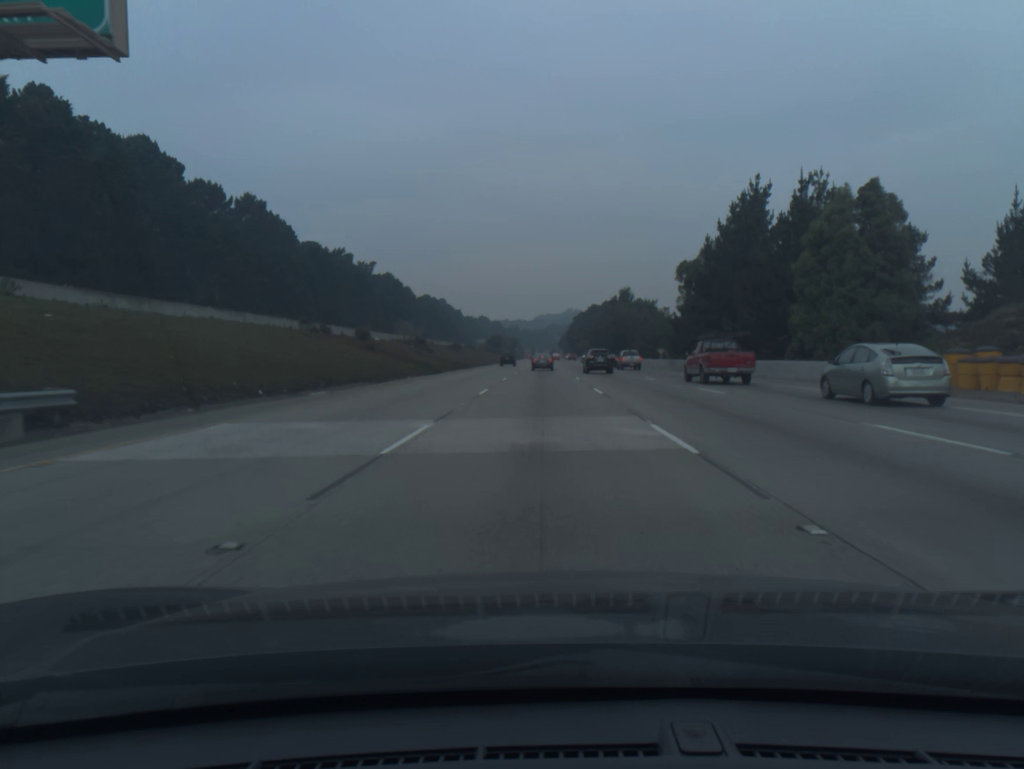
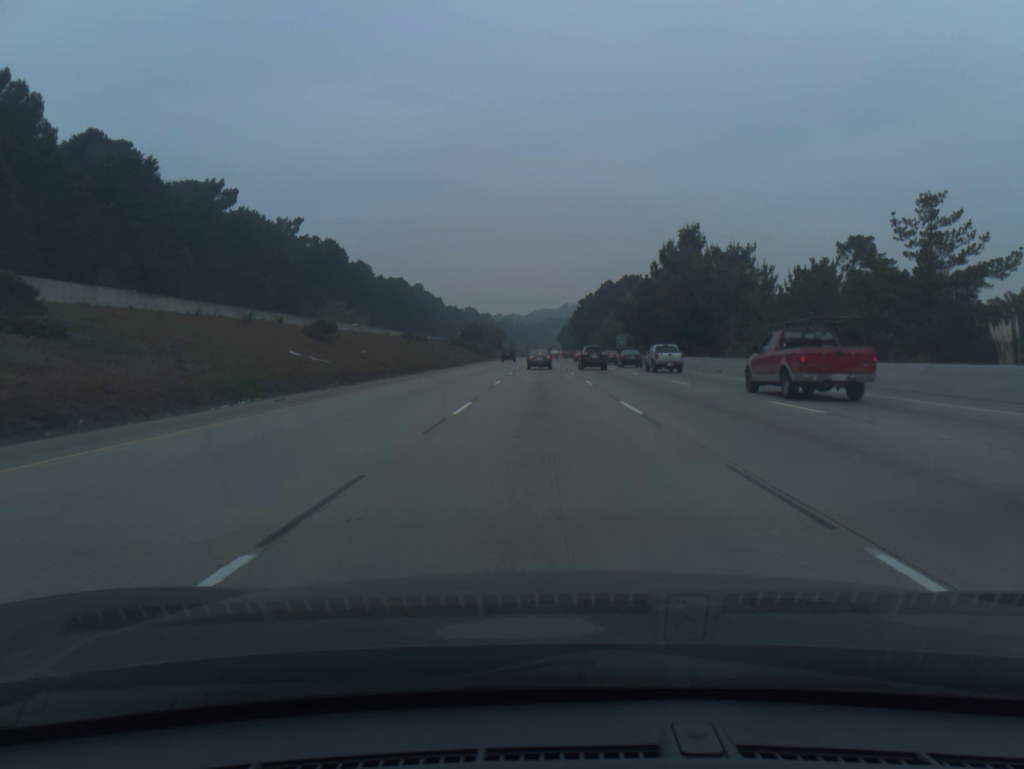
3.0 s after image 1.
(-0.1, +81.6) m; 0°
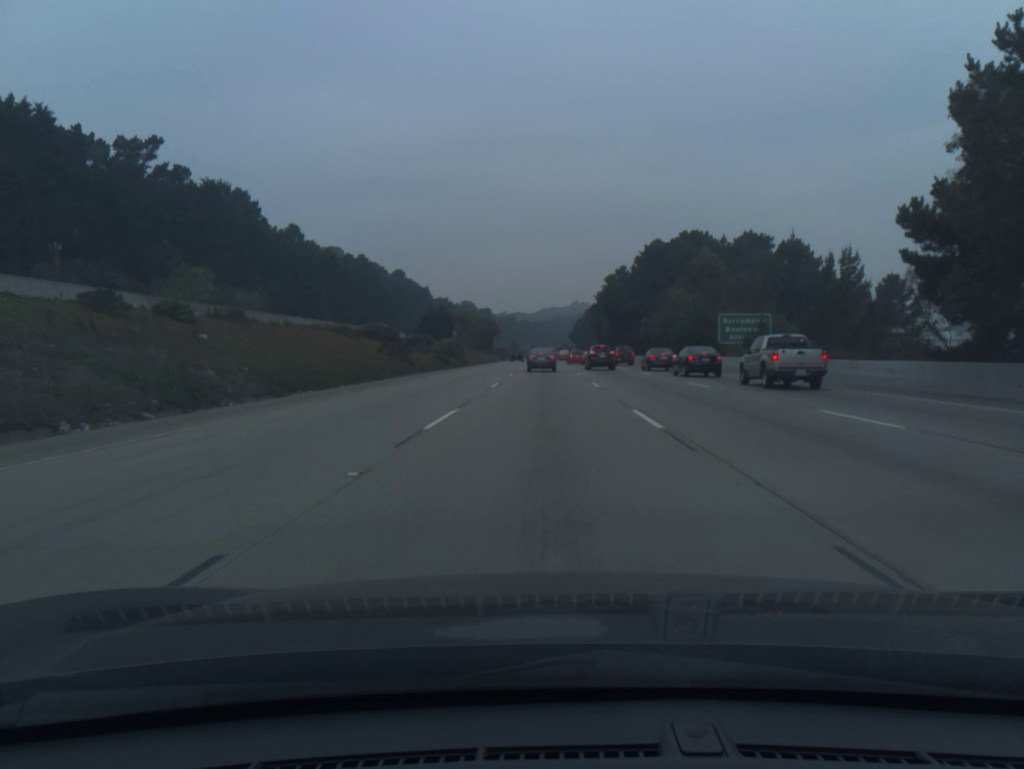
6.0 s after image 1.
(-0.1, +76.3) m; -1°
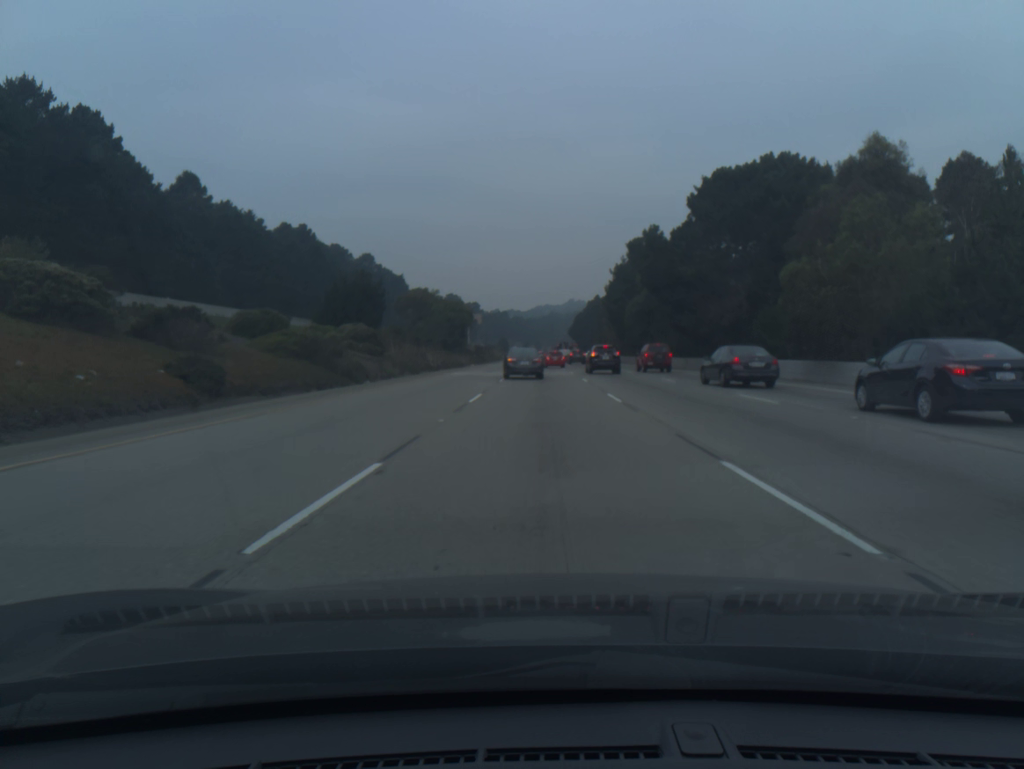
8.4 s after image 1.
(+0.1, +51.6) m; 0°
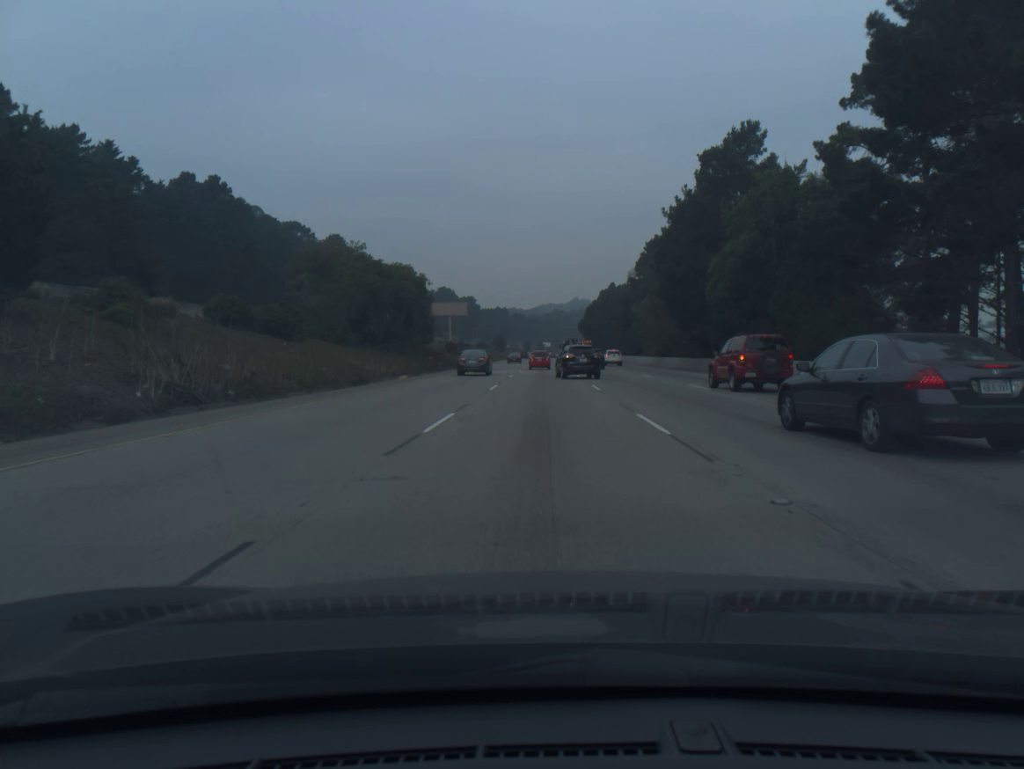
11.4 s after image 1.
(0.0, +51.1) m; 0°
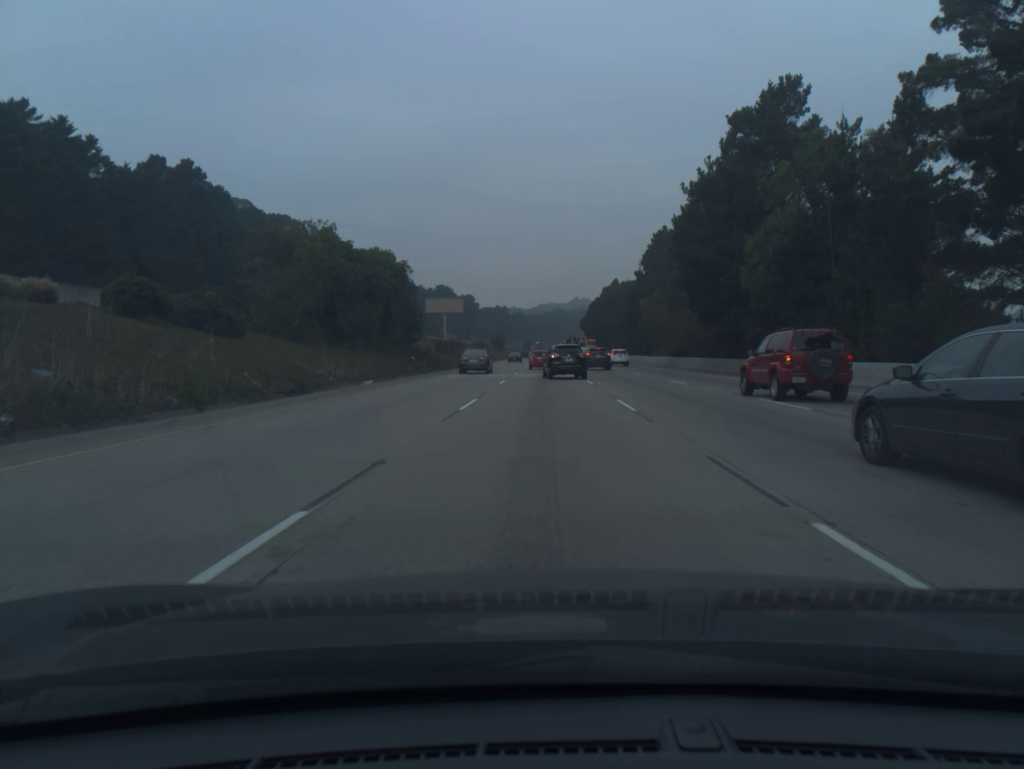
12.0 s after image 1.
(0.0, +10.0) m; 0°
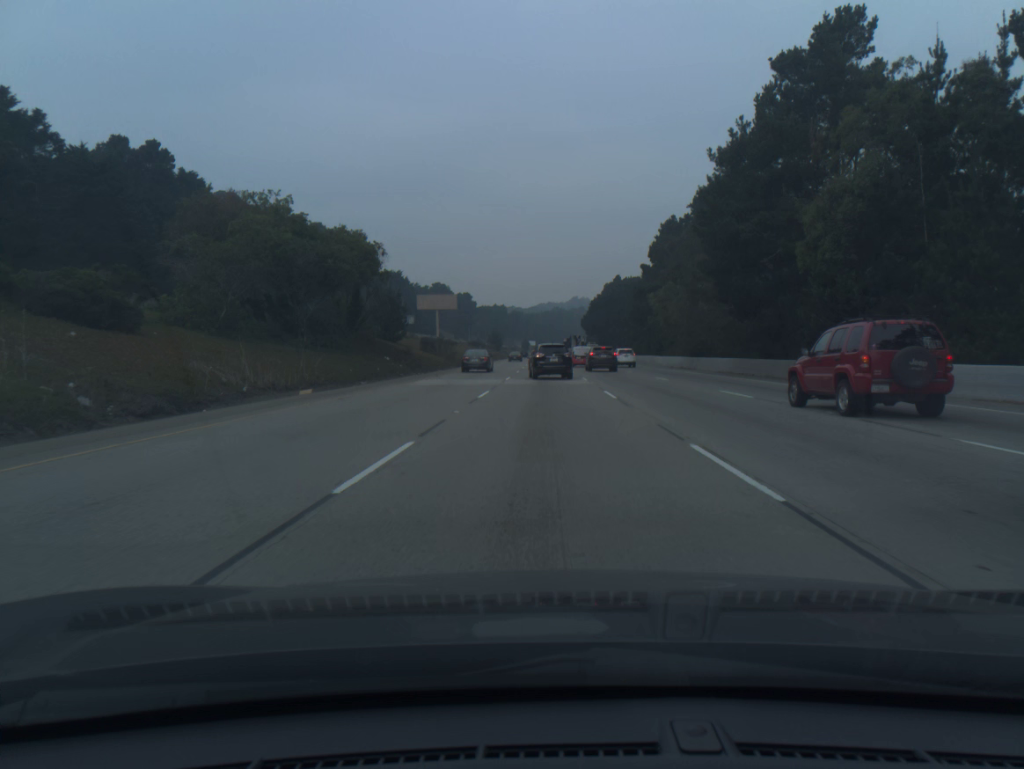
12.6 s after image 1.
(0.0, +10.0) m; 0°
